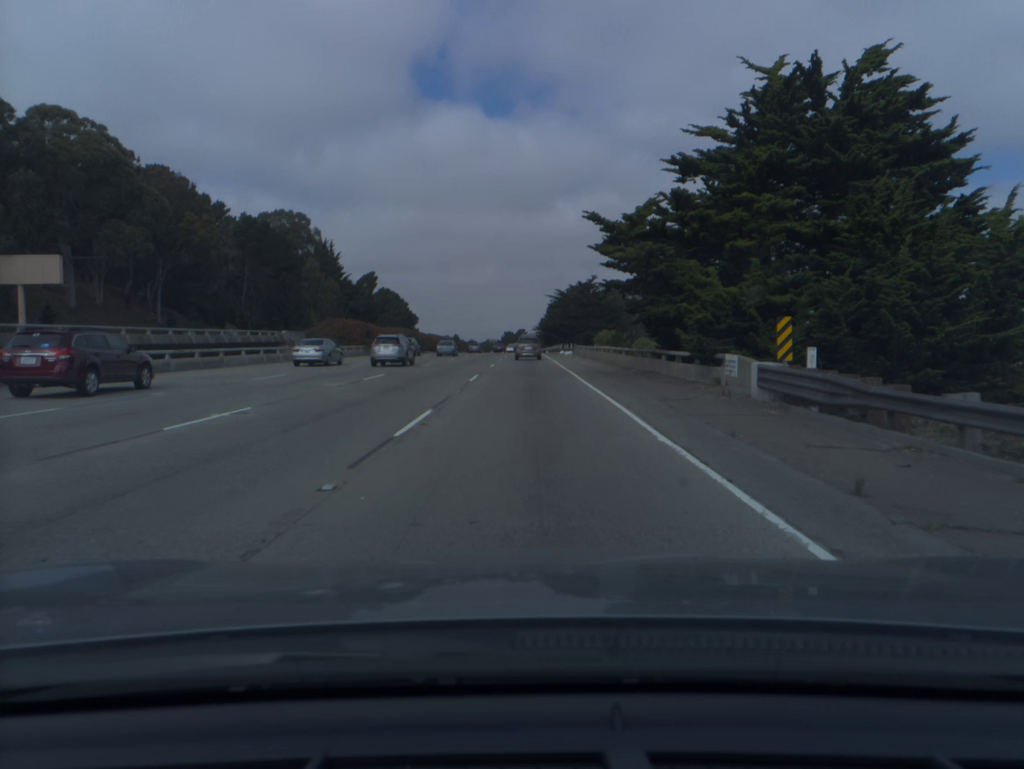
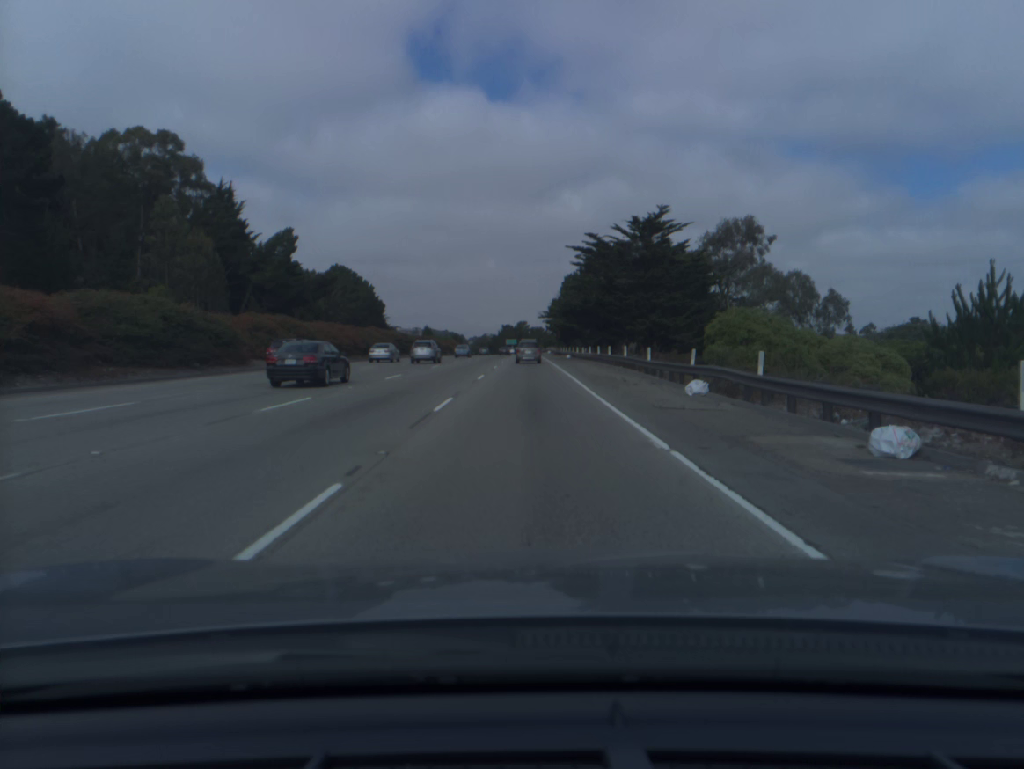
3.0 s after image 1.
(-0.1, +80.2) m; 0°
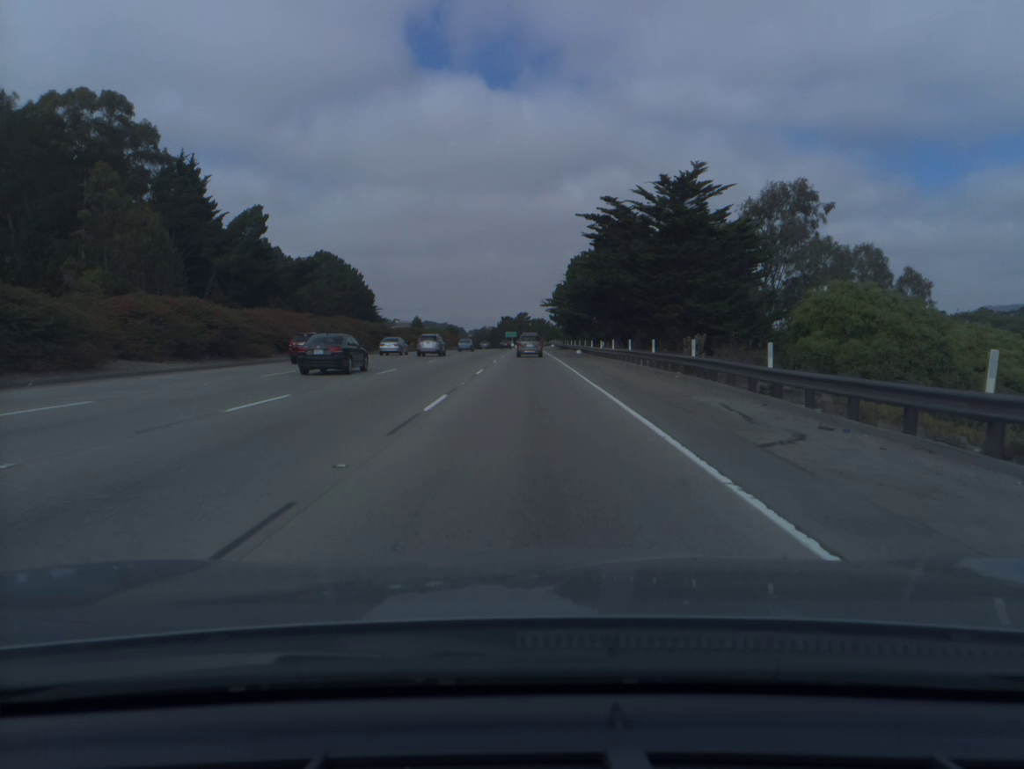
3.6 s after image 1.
(0.0, +16.2) m; 0°
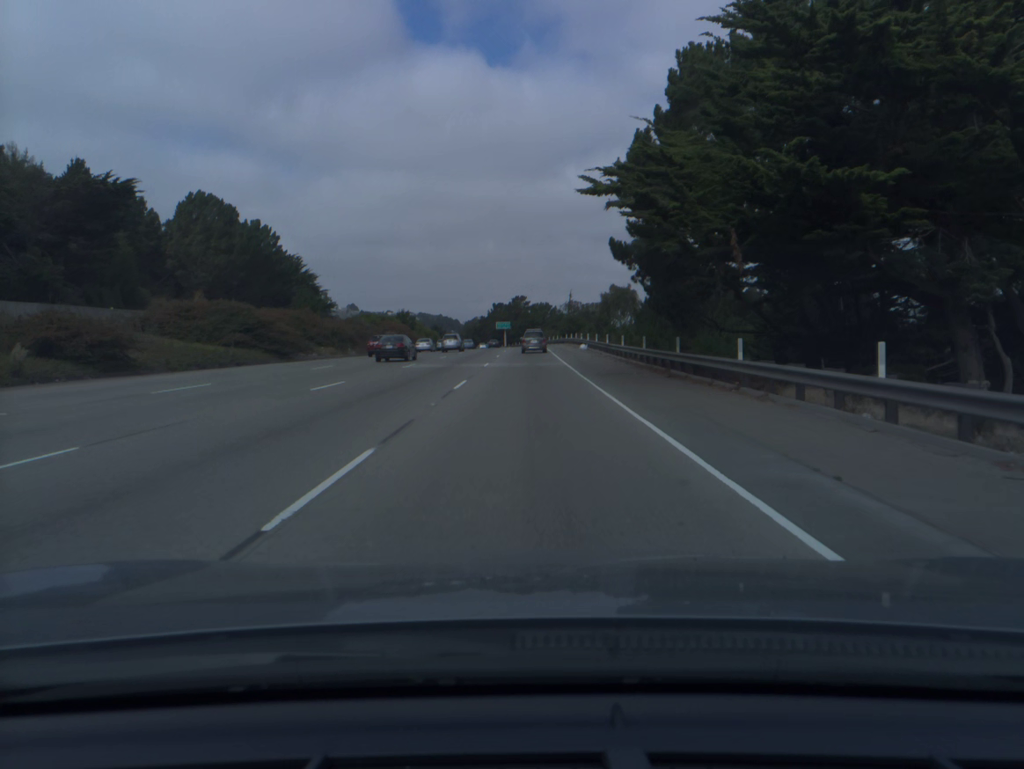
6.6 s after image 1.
(0.0, +81.5) m; 0°
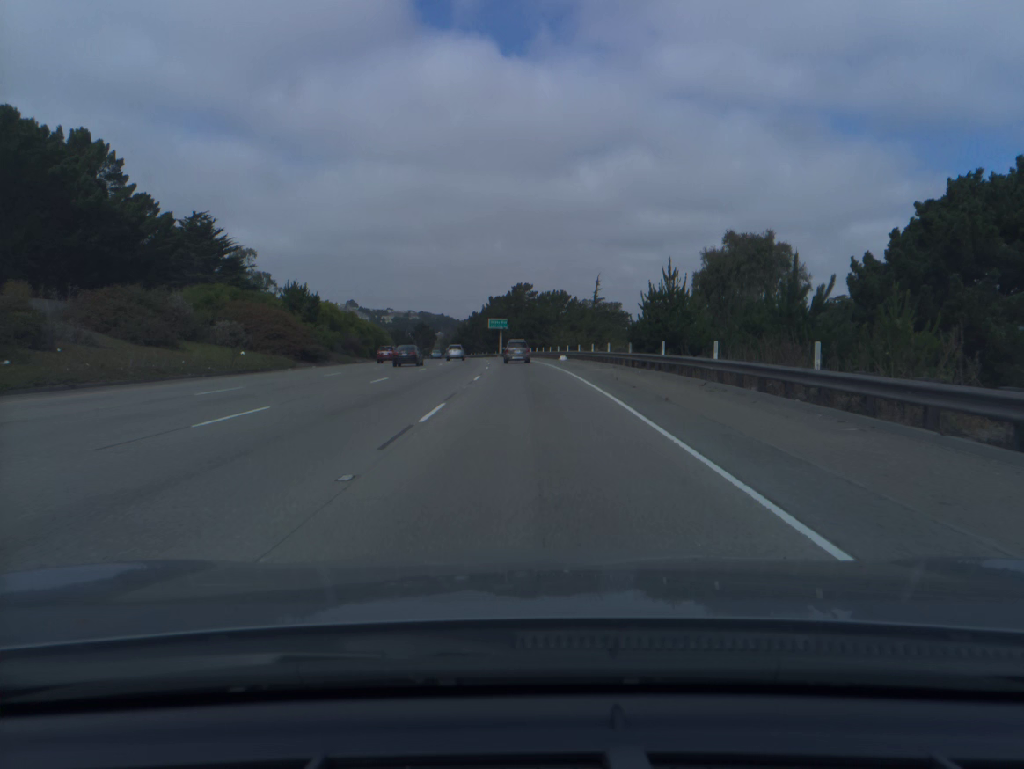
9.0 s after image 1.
(-0.1, +65.8) m; 0°
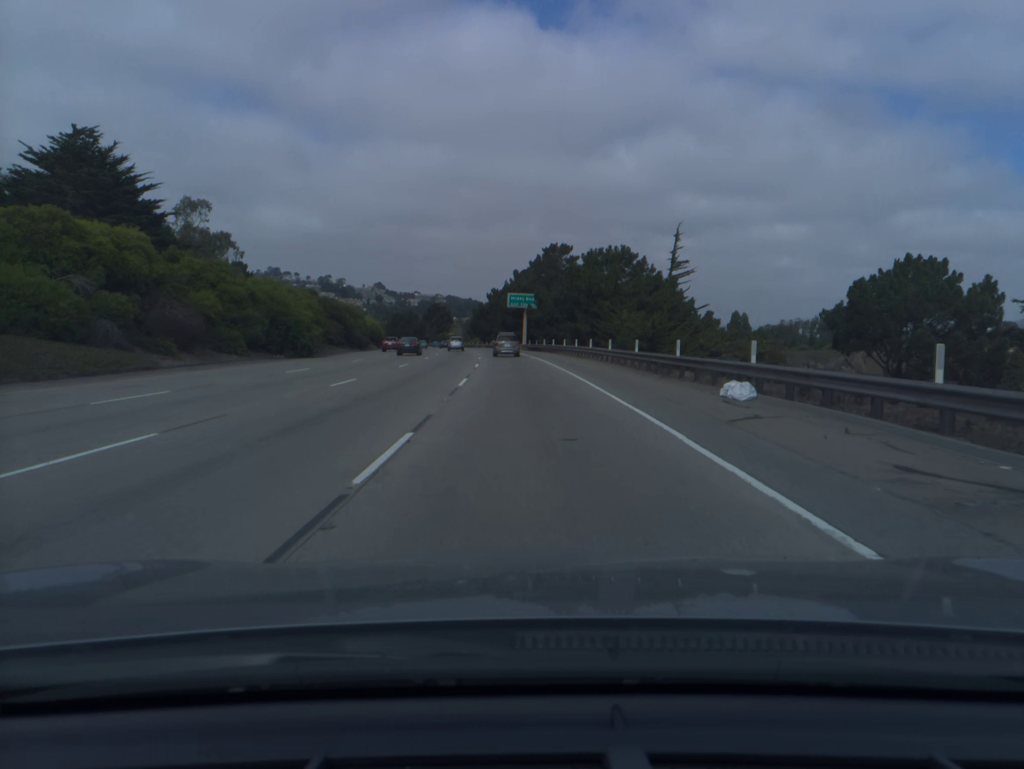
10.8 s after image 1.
(-0.7, +49.6) m; -2°
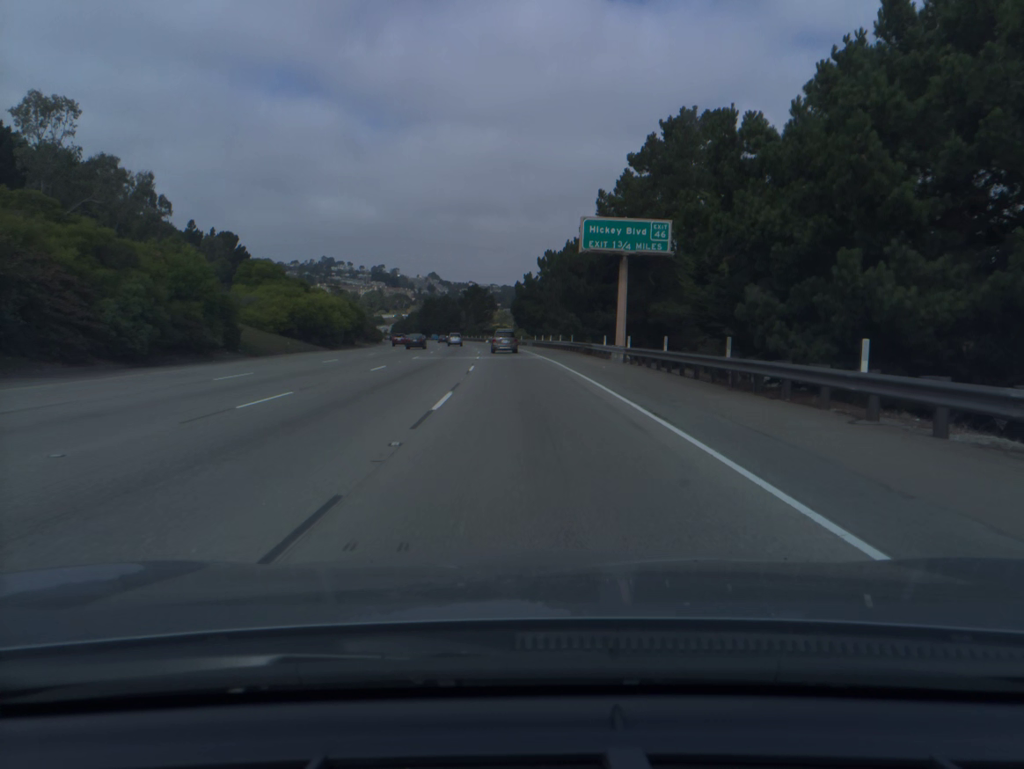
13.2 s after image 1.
(-2.3, +66.3) m; -4°
